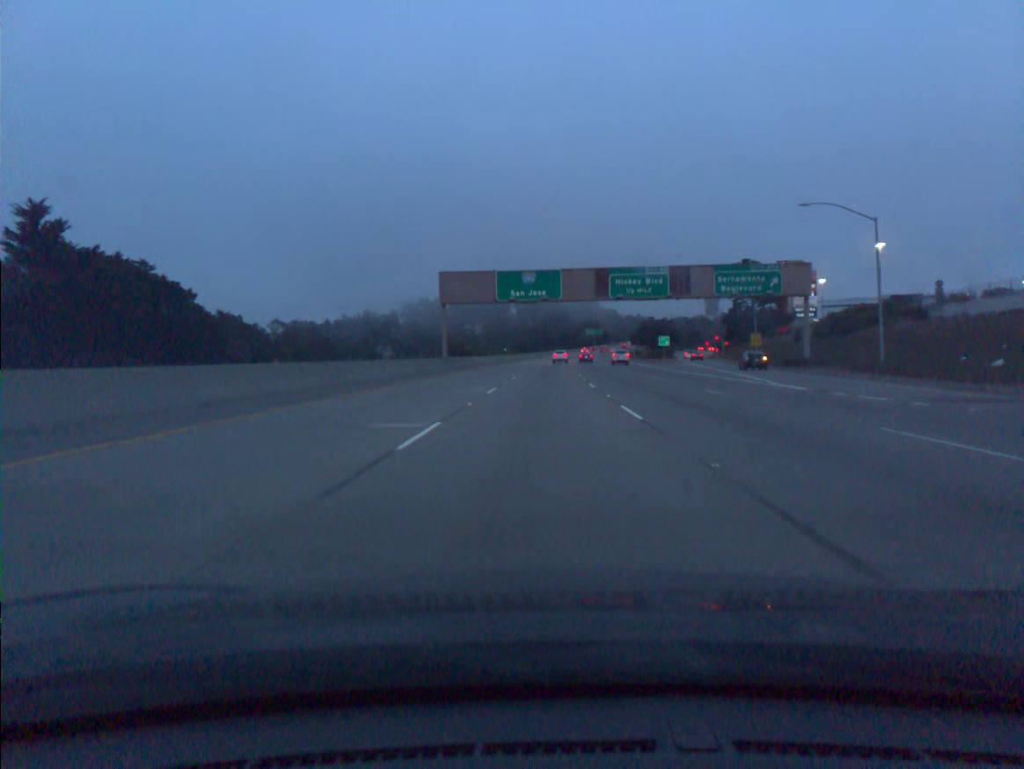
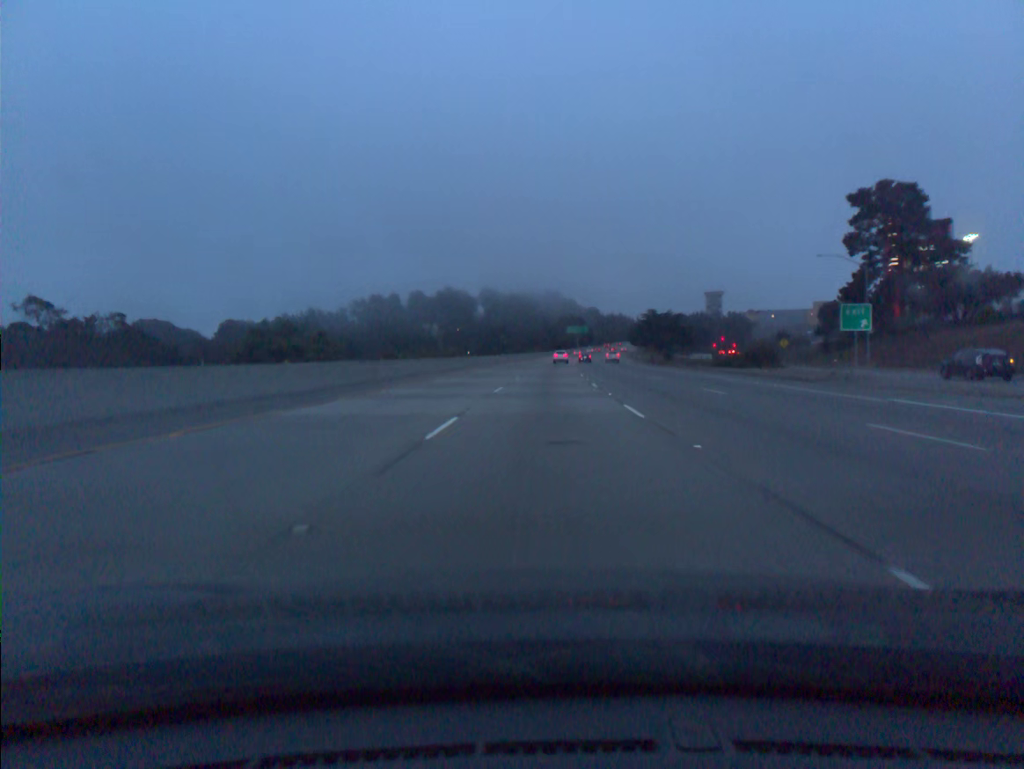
(+1.1, +72.5) m; +2°
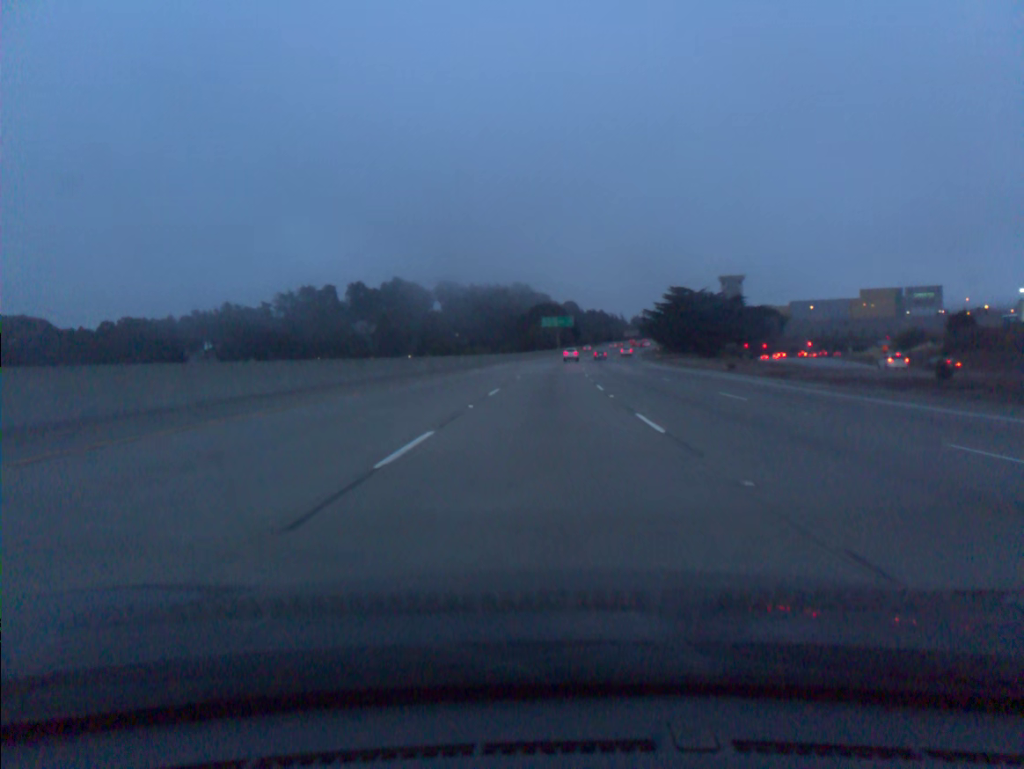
(+2.0, +90.7) m; +2°
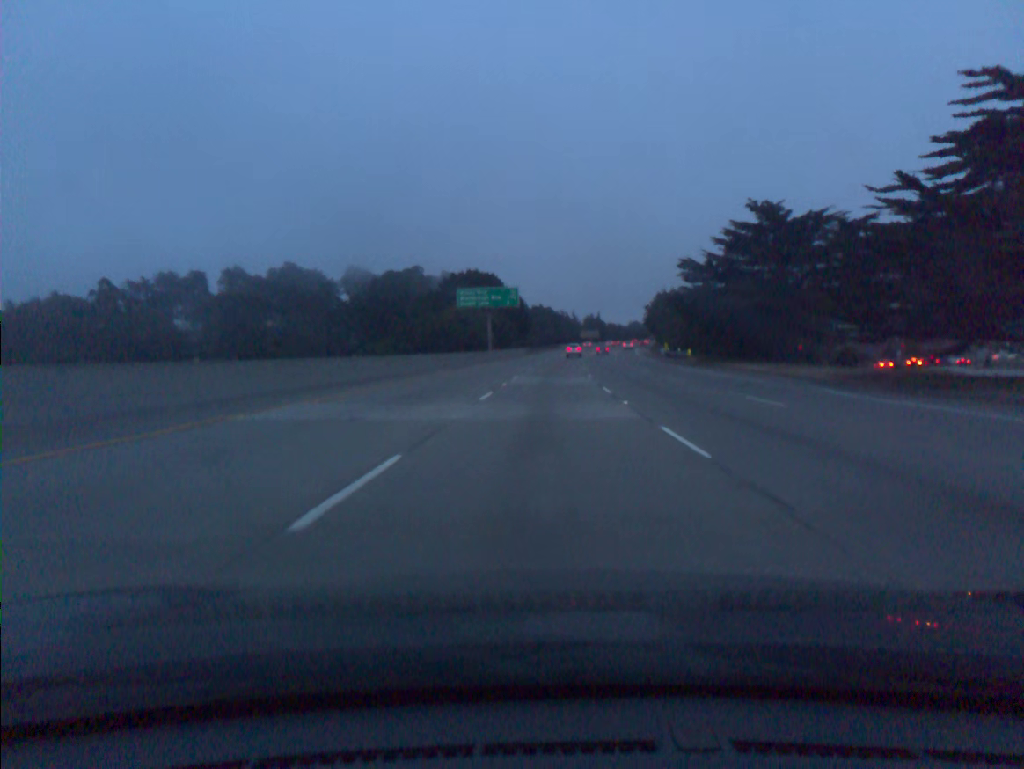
(+3.1, +91.0) m; +4°
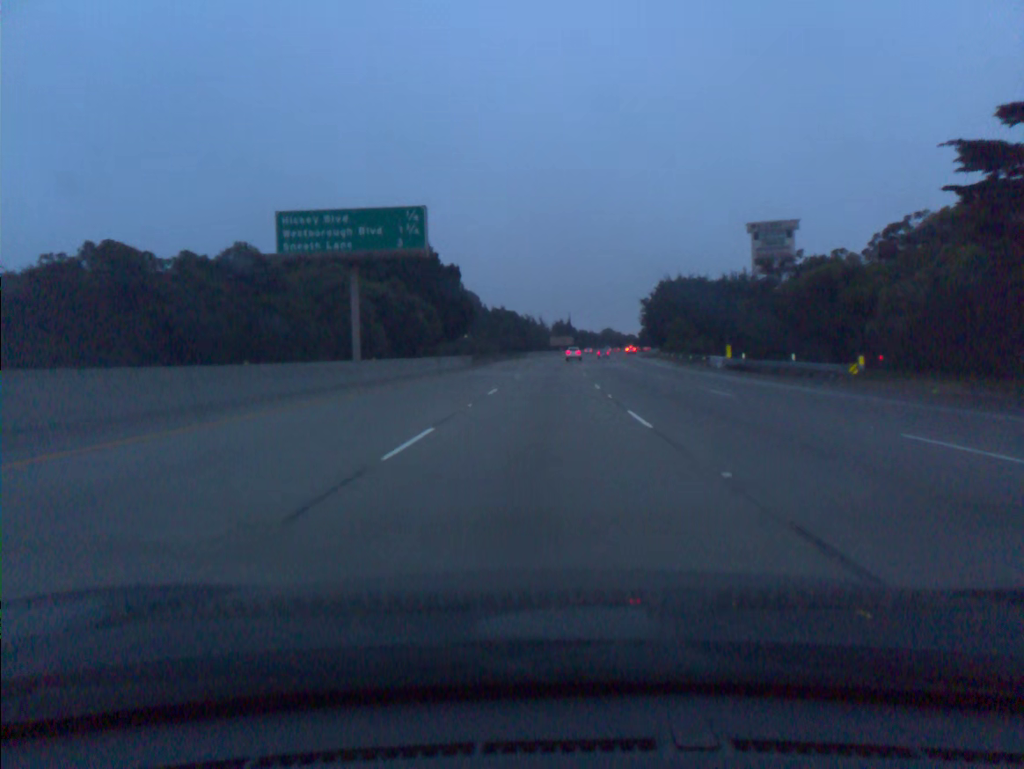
(+1.4, +54.6) m; +3°
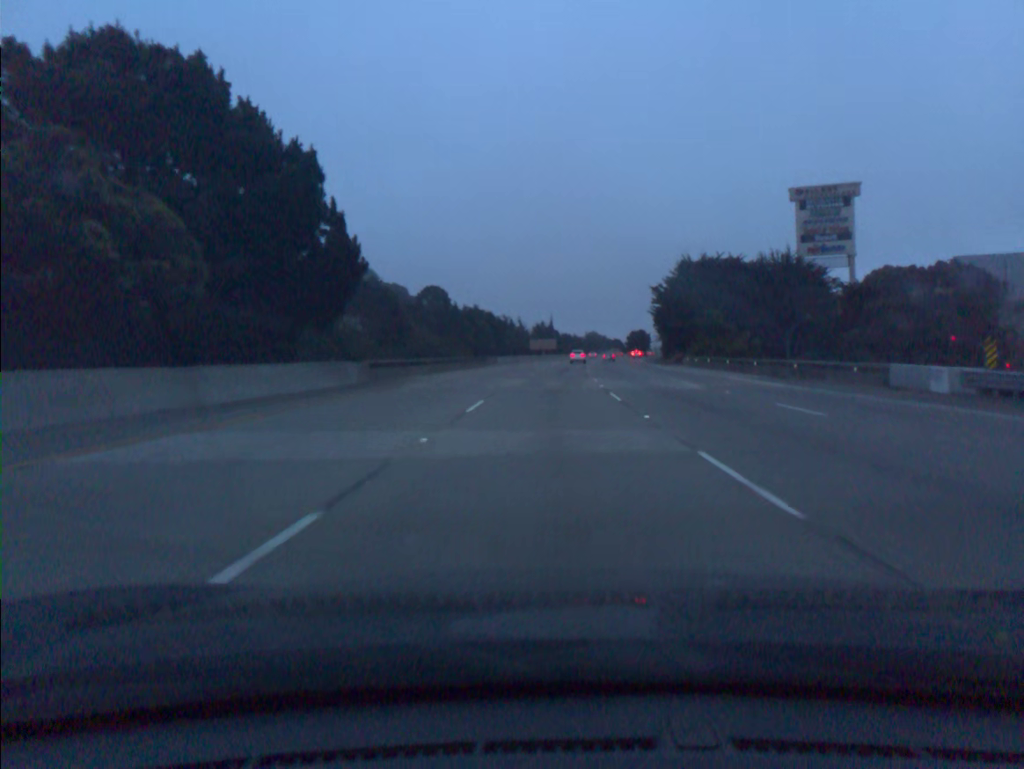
(+0.4, +36.3) m; +1°
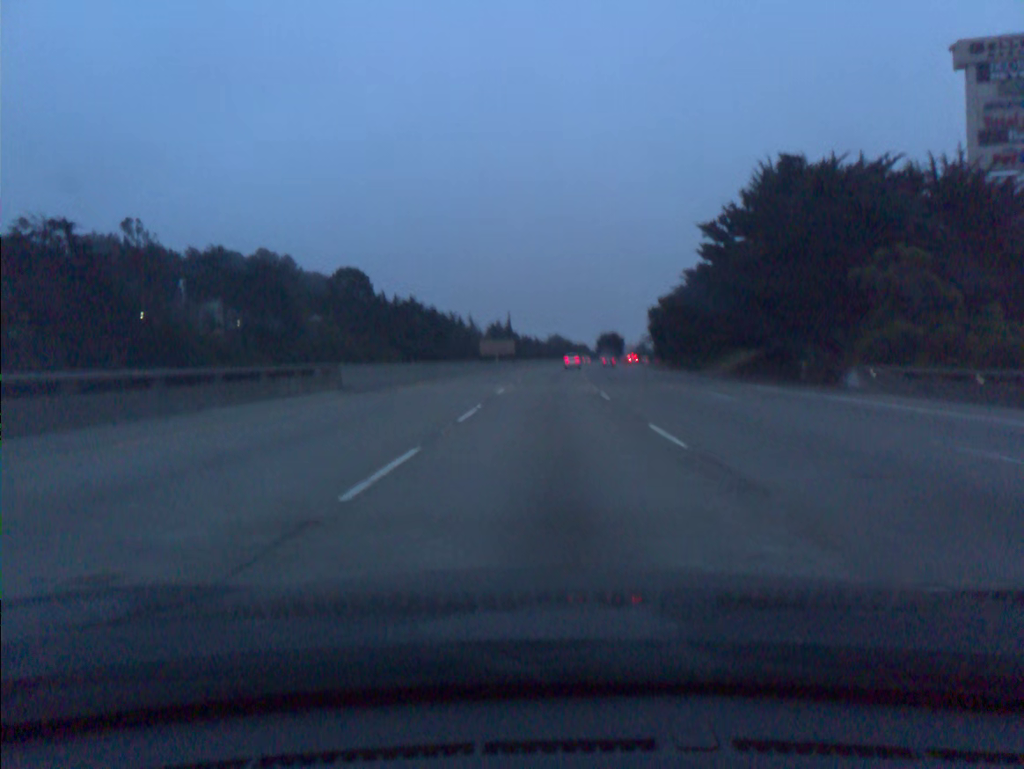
(+1.4, +54.3) m; +3°
